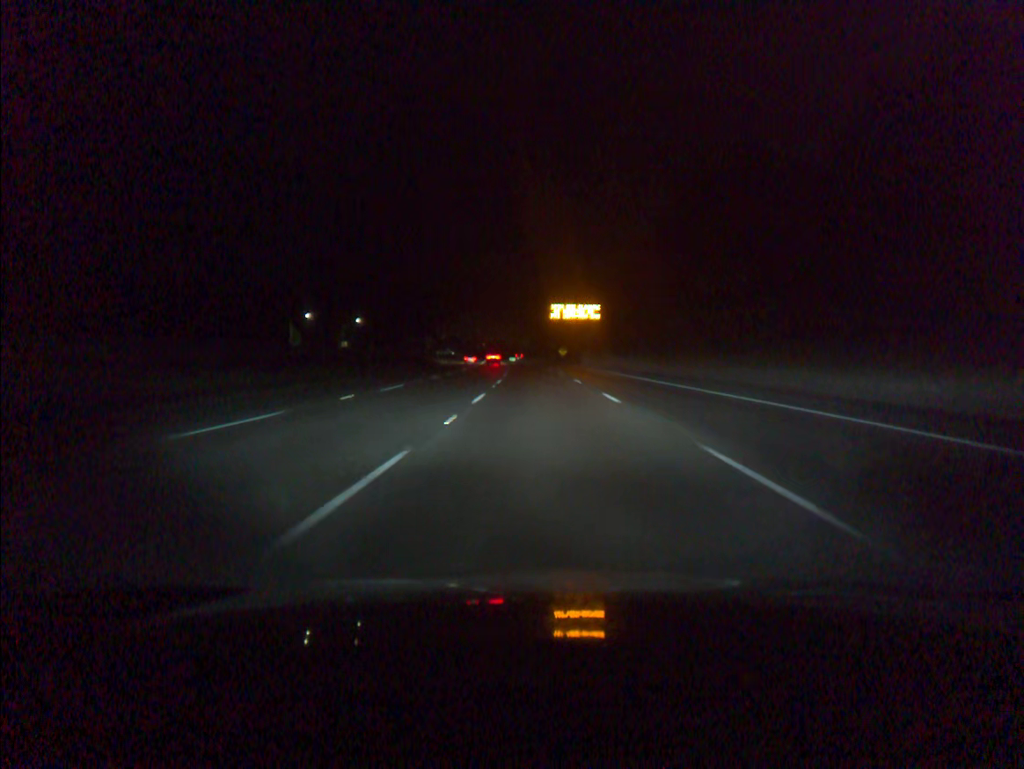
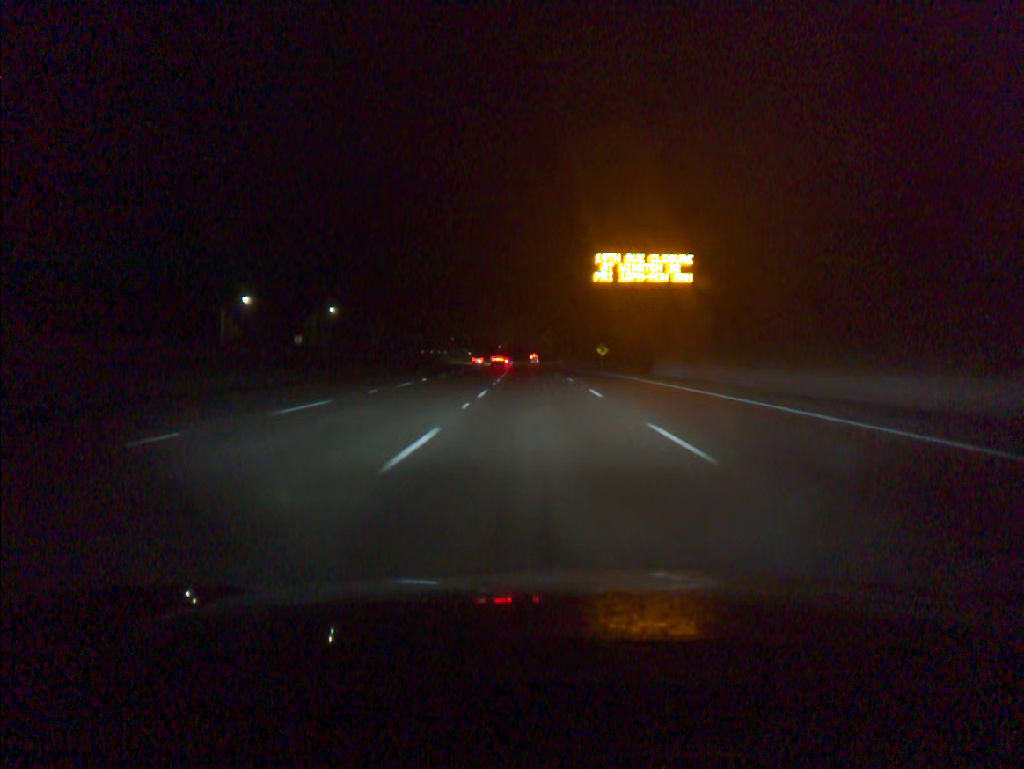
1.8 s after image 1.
(-0.7, +54.7) m; -2°
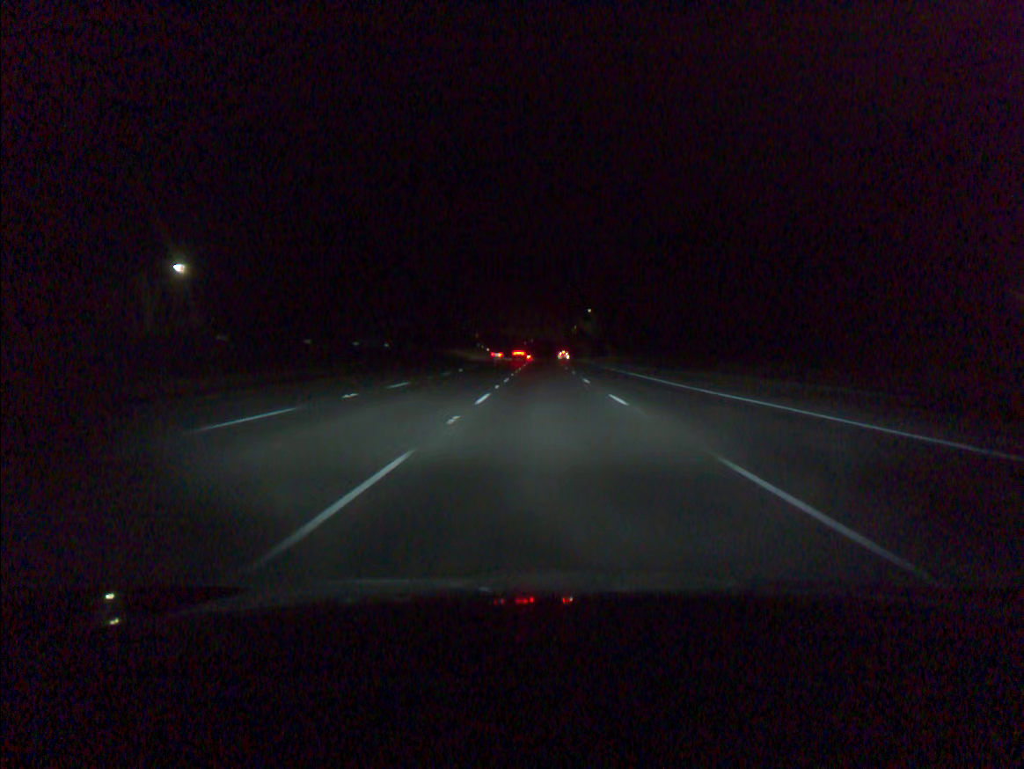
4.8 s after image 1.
(-2.0, +91.8) m; -2°
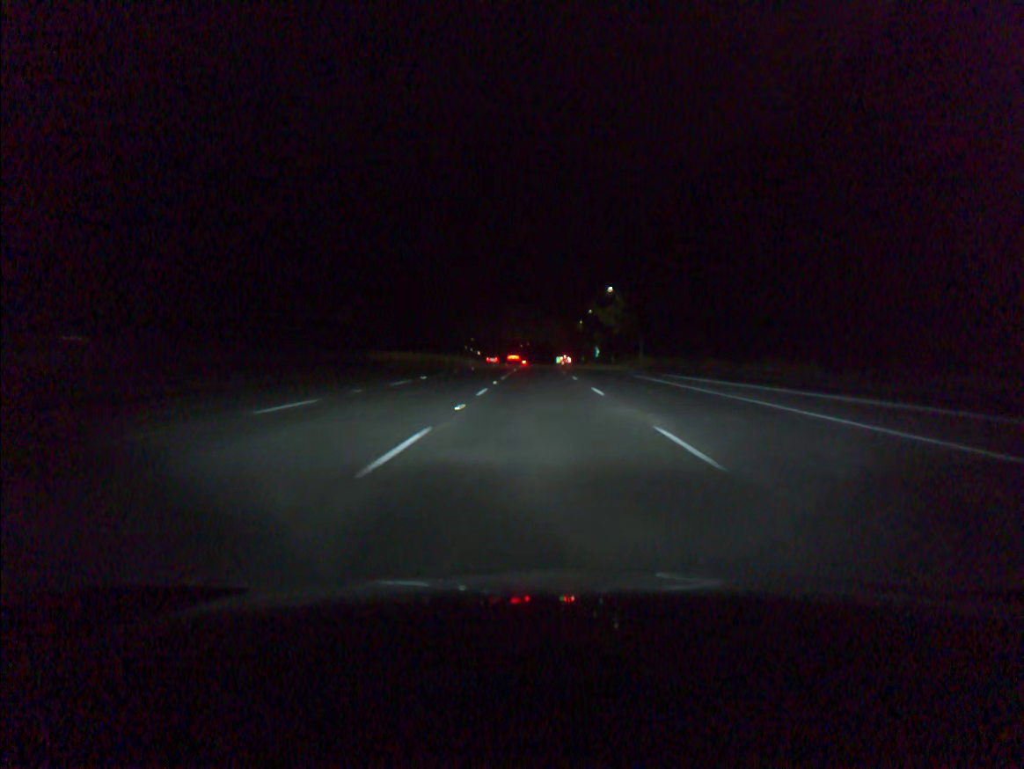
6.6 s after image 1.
(+0.1, +55.3) m; 0°
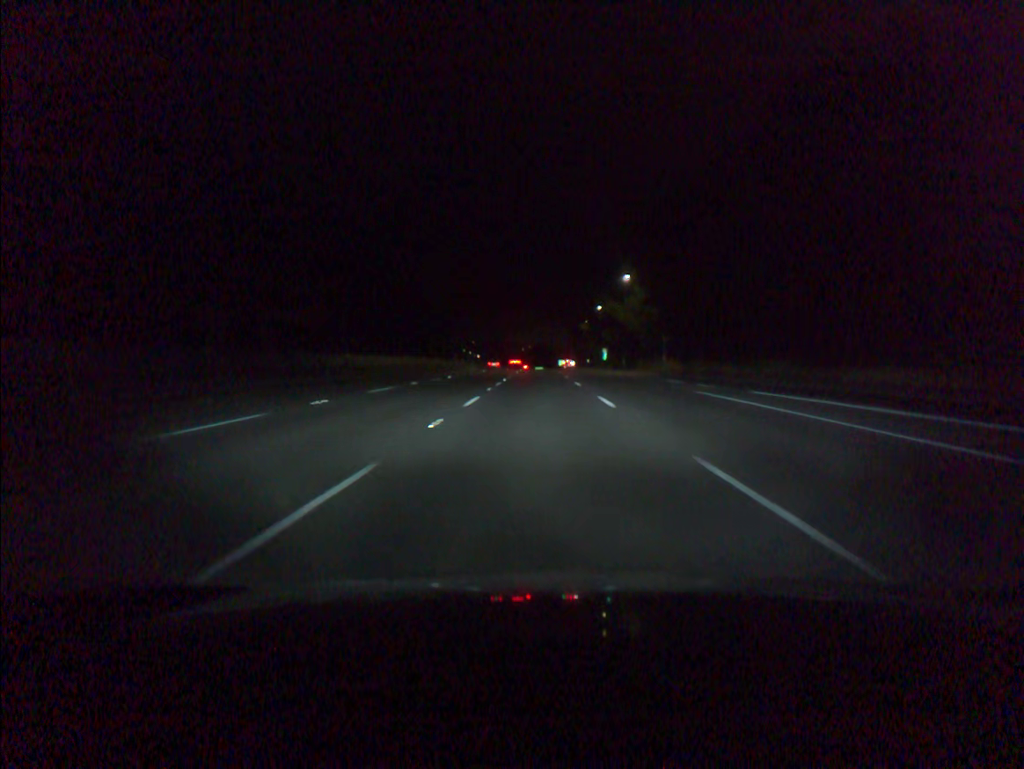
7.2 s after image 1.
(0.0, +18.4) m; 0°
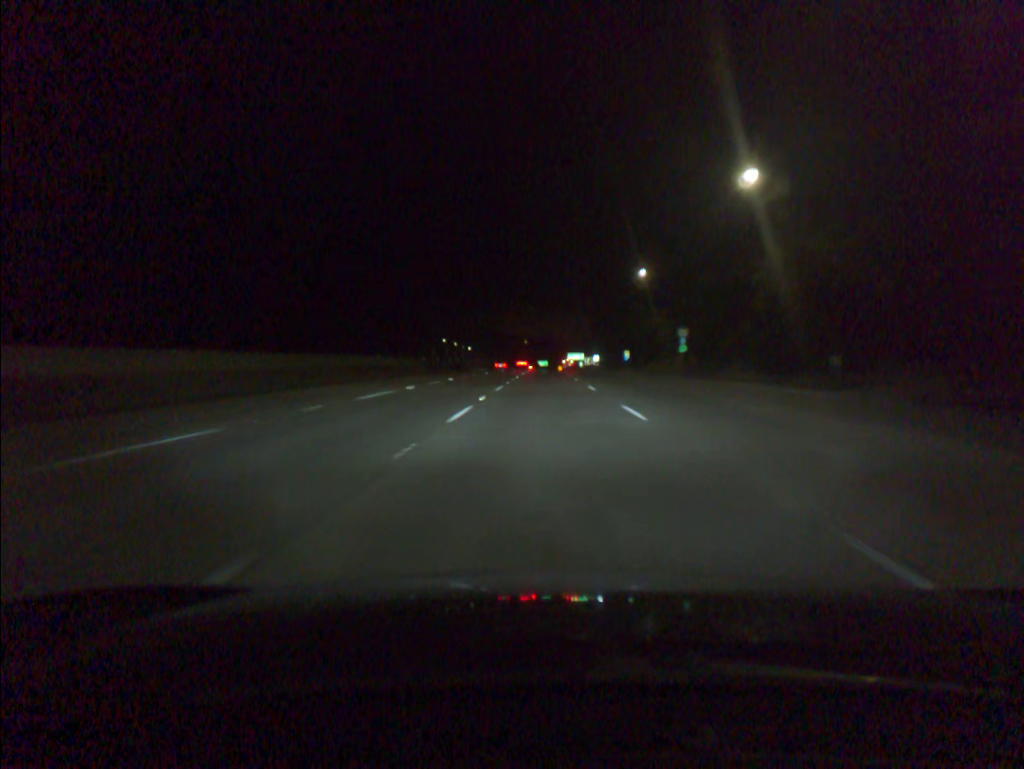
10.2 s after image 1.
(-0.5, +91.7) m; 0°
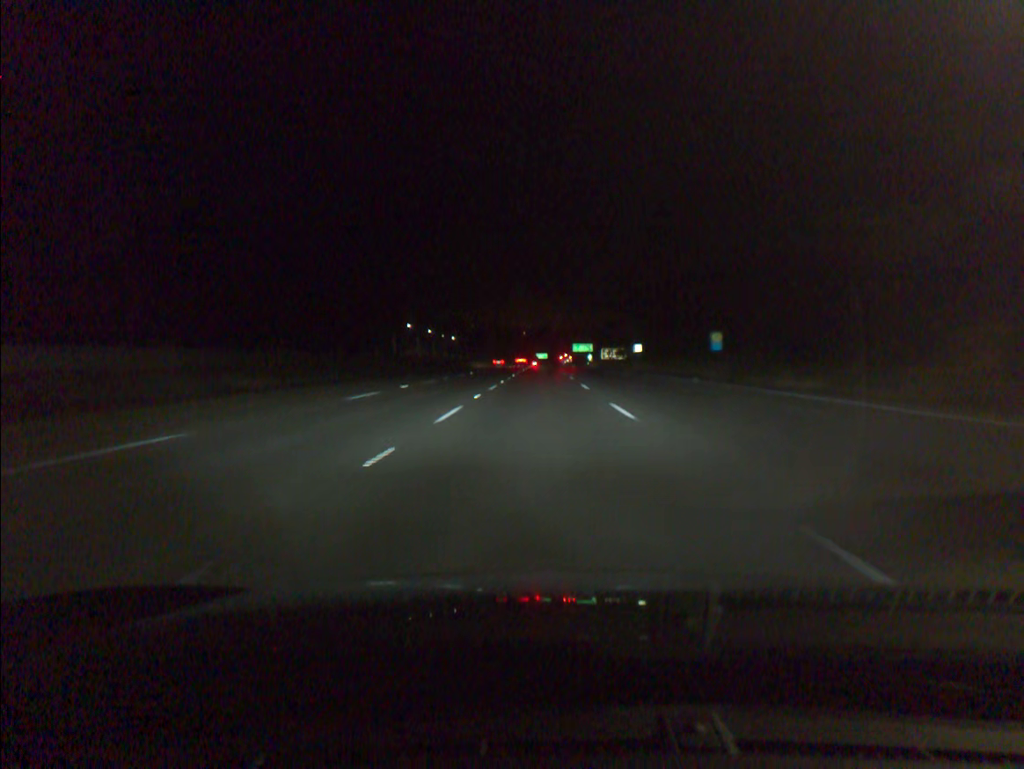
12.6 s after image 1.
(+0.3, +73.5) m; 0°
